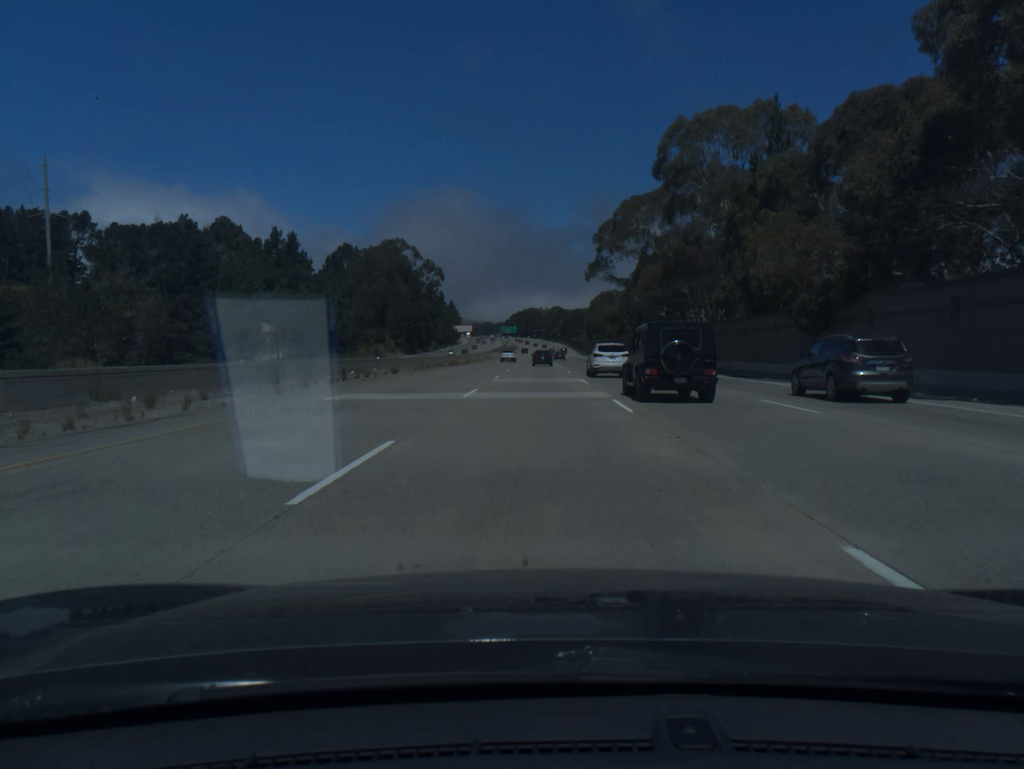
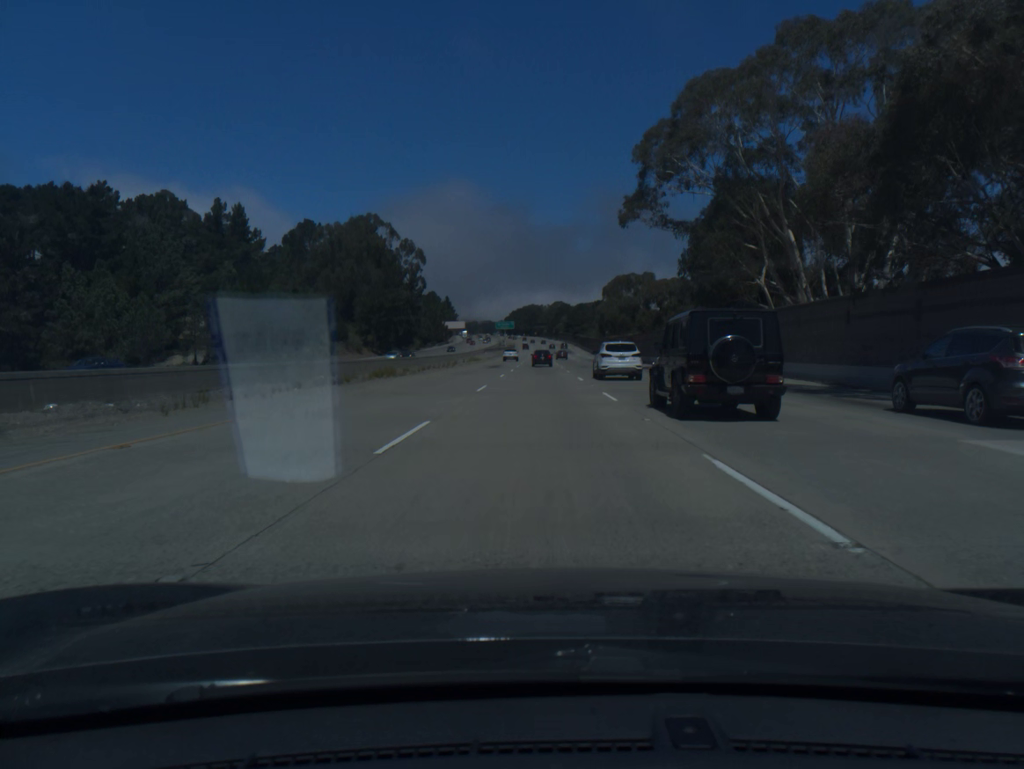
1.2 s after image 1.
(0.0, +40.3) m; 0°
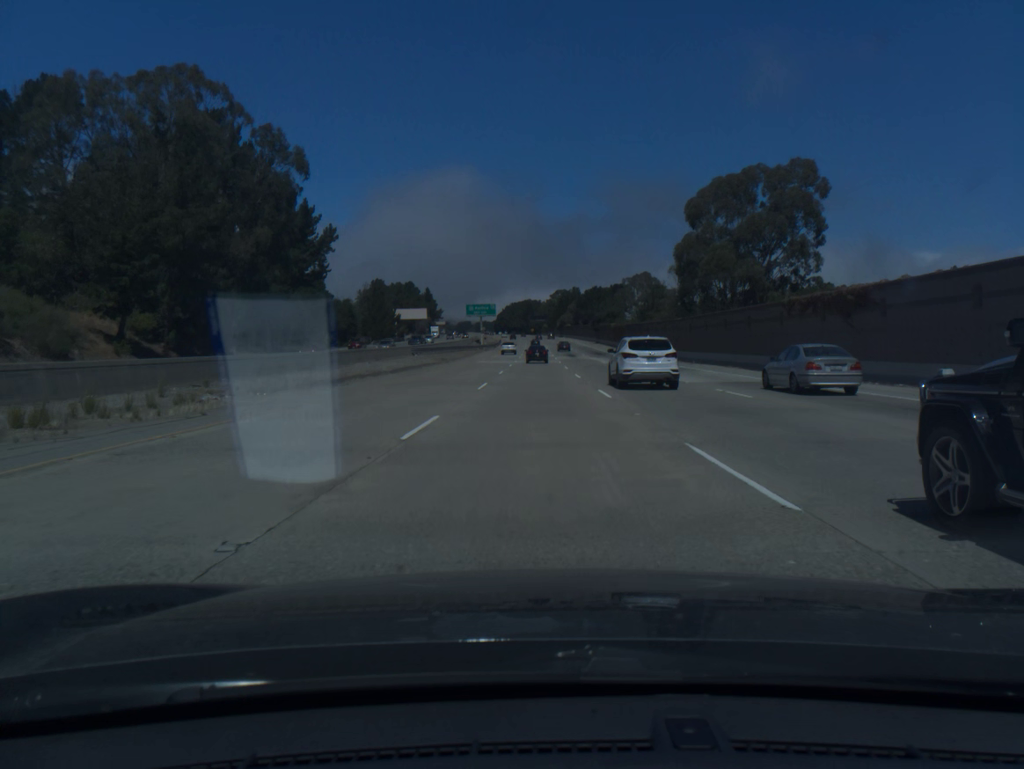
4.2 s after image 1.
(+0.2, +101.0) m; 0°
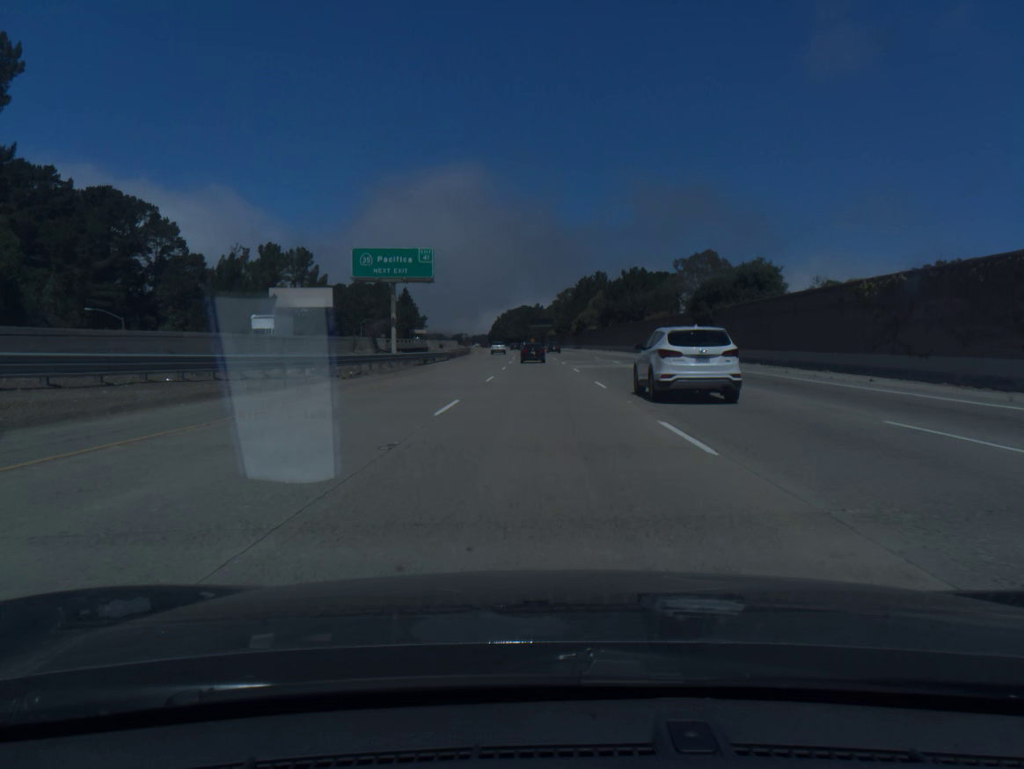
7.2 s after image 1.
(-0.2, +99.2) m; 0°
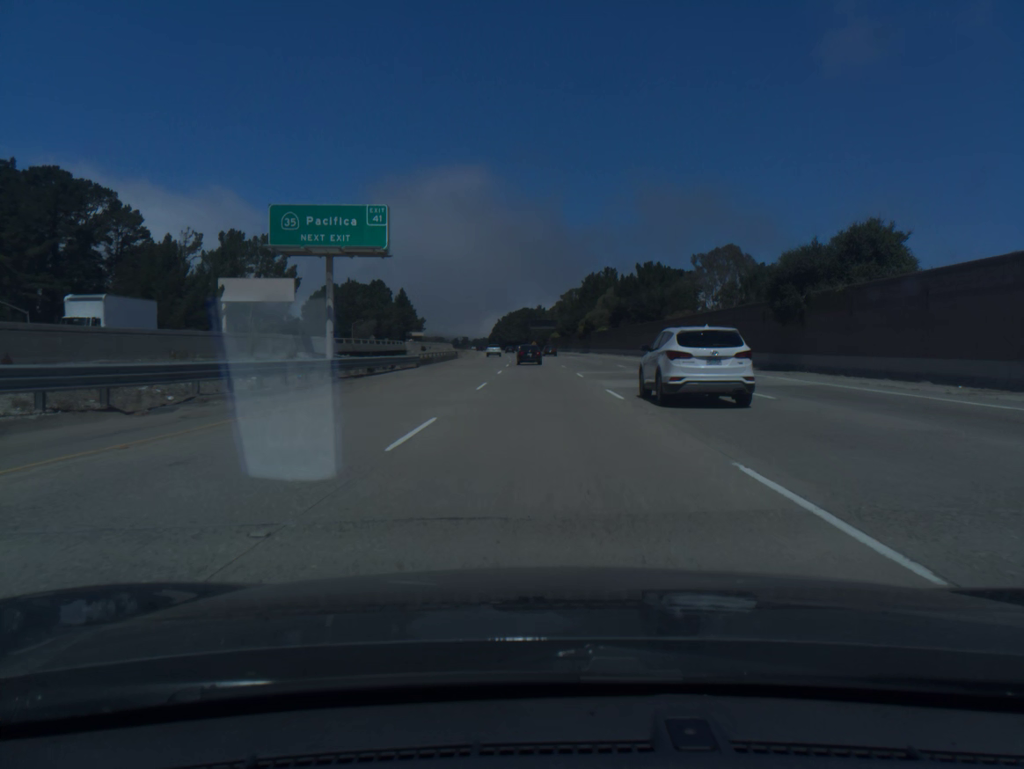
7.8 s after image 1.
(0.0, +19.3) m; 0°
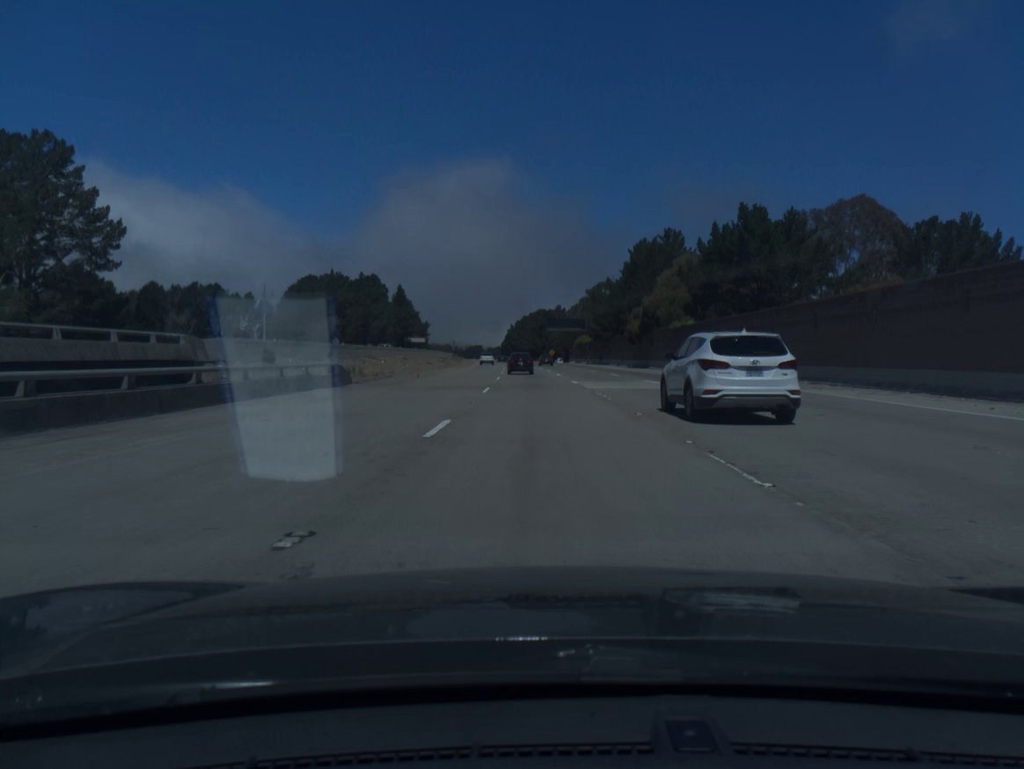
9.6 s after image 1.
(-0.5, +56.8) m; -1°
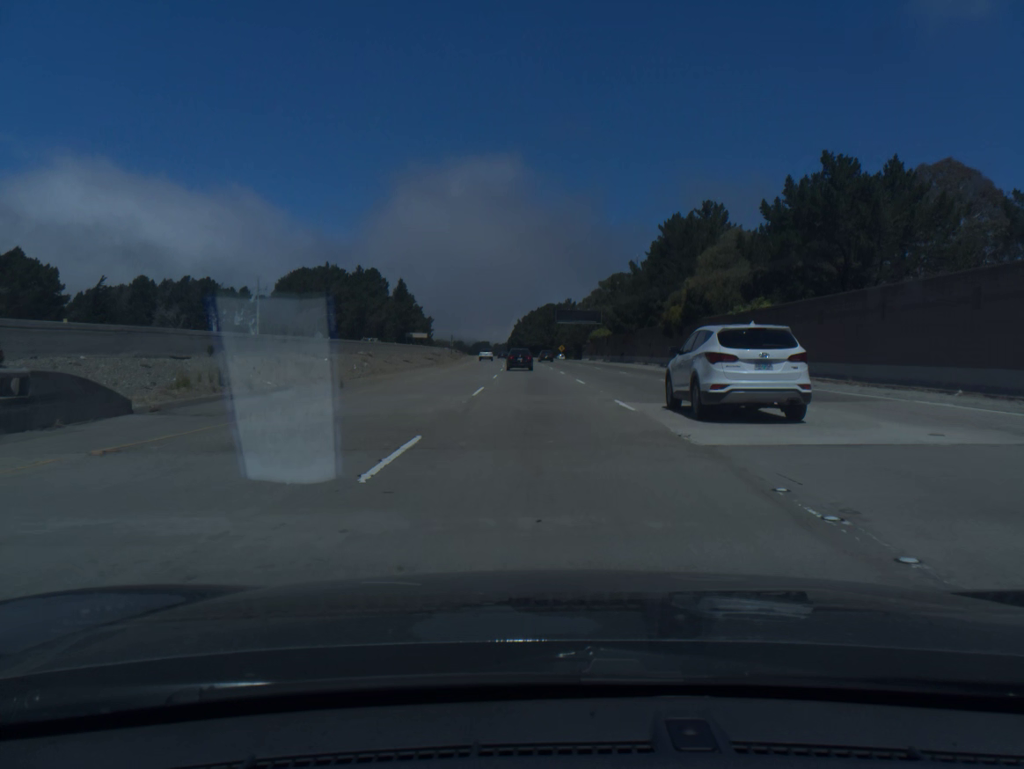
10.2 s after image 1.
(-0.1, +18.7) m; -1°
